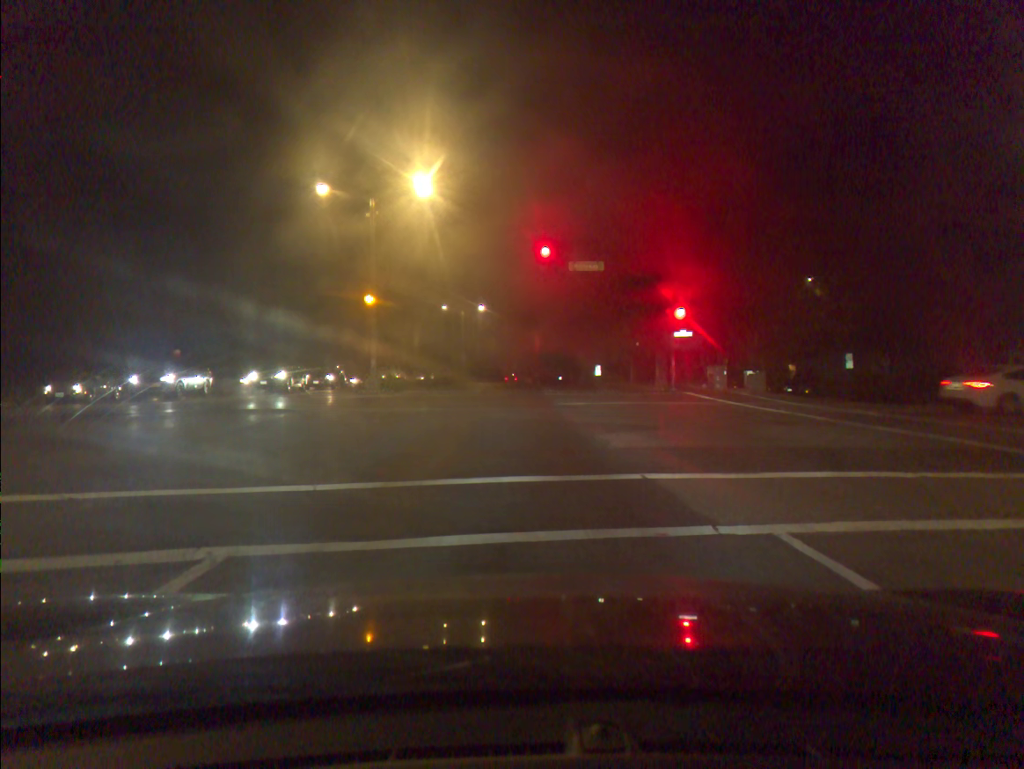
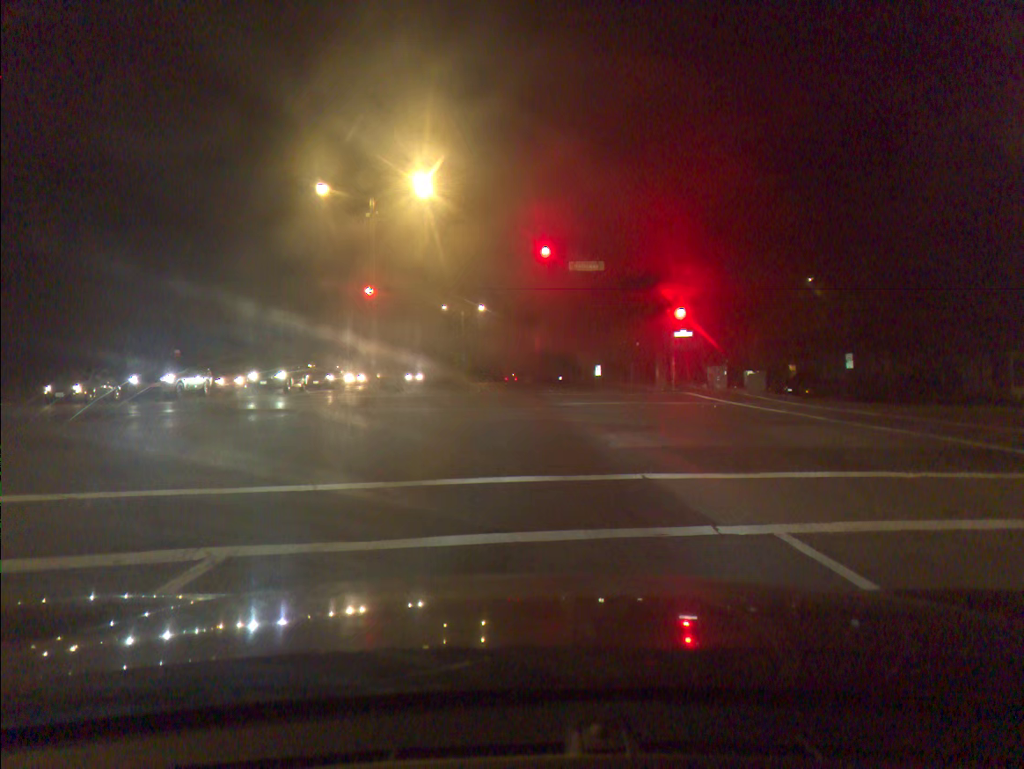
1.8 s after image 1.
(0.0, +0.1) m; 0°
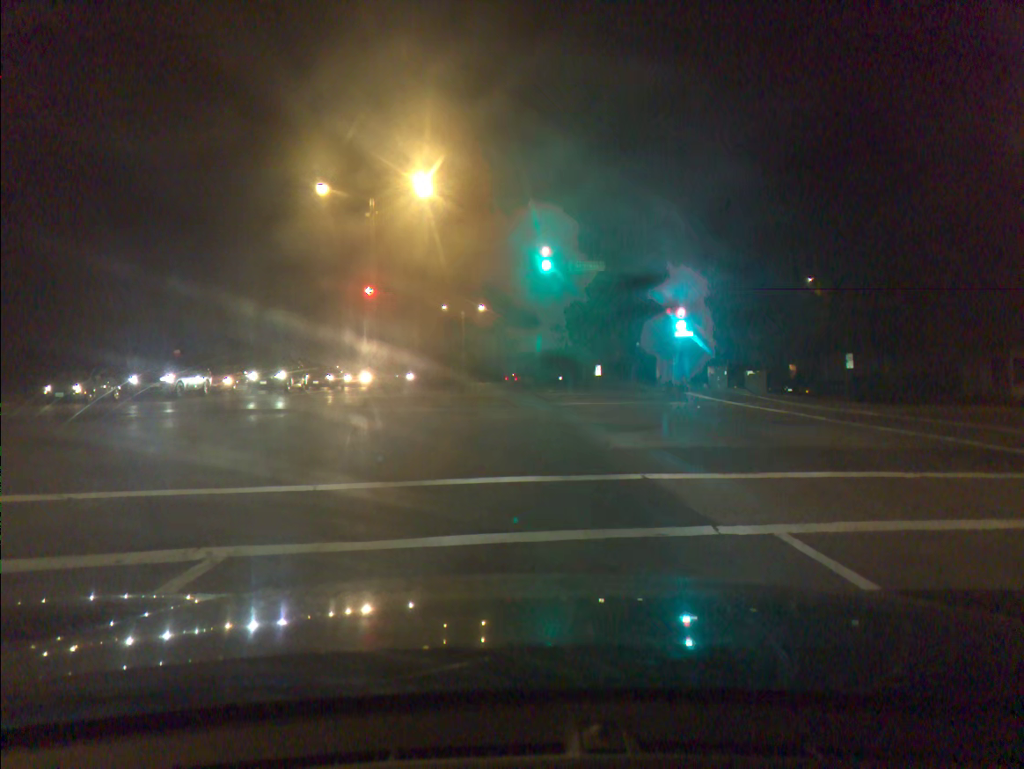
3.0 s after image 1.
(0.0, 0.0) m; 0°
